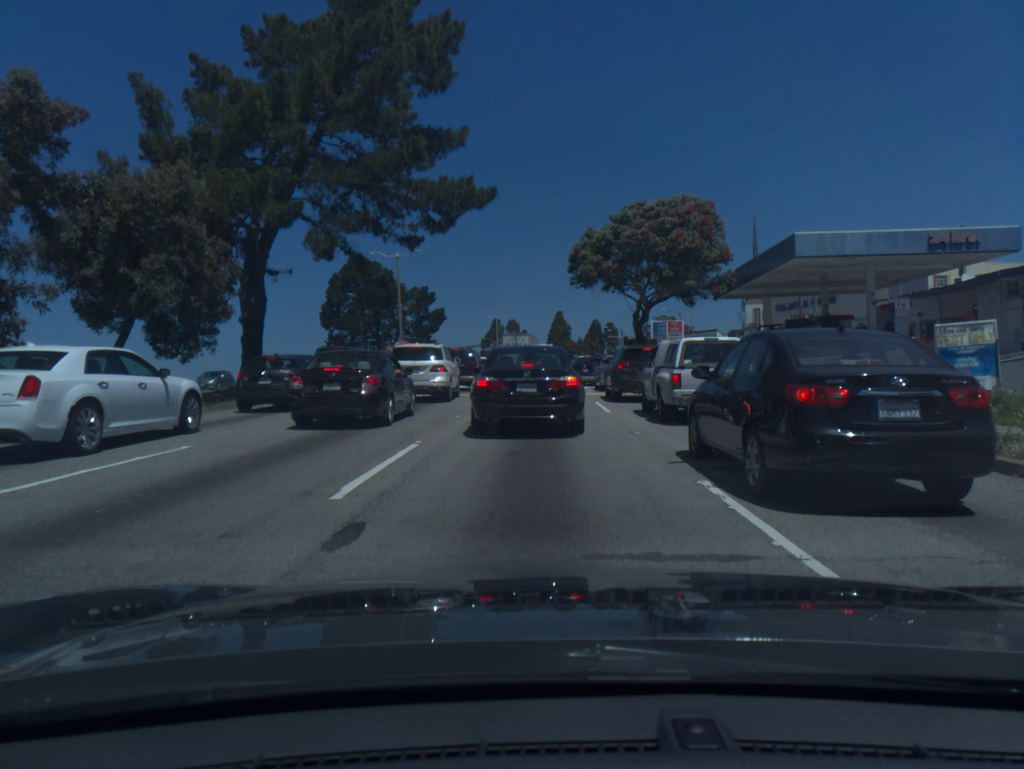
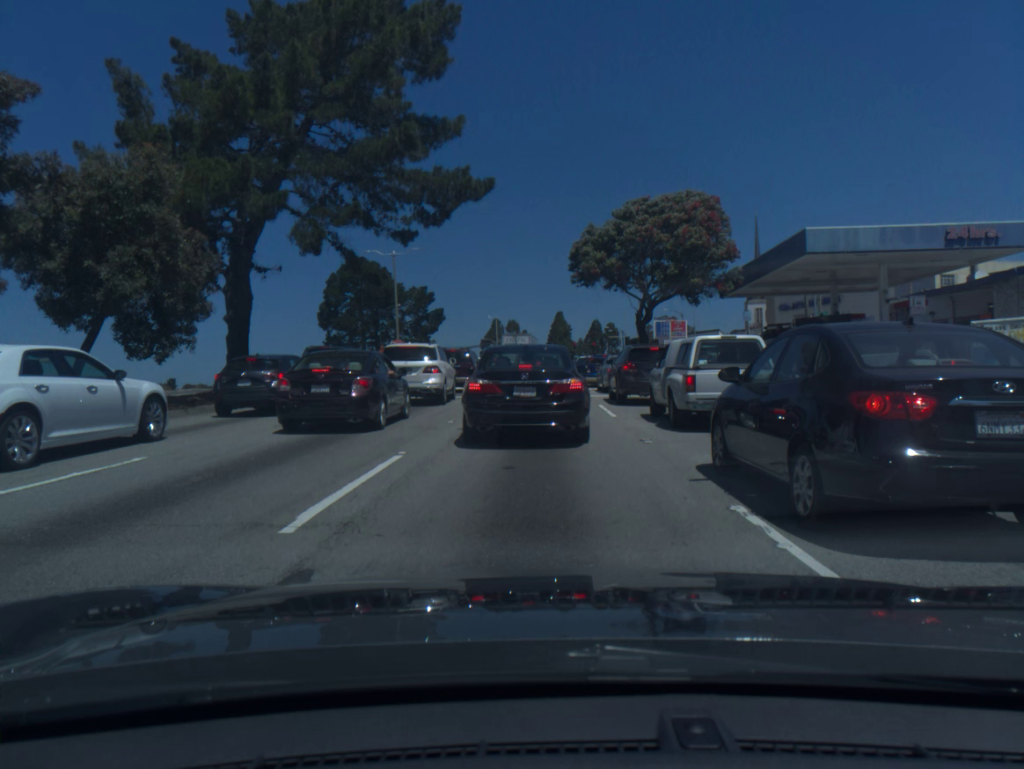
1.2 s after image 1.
(0.0, +1.3) m; 0°
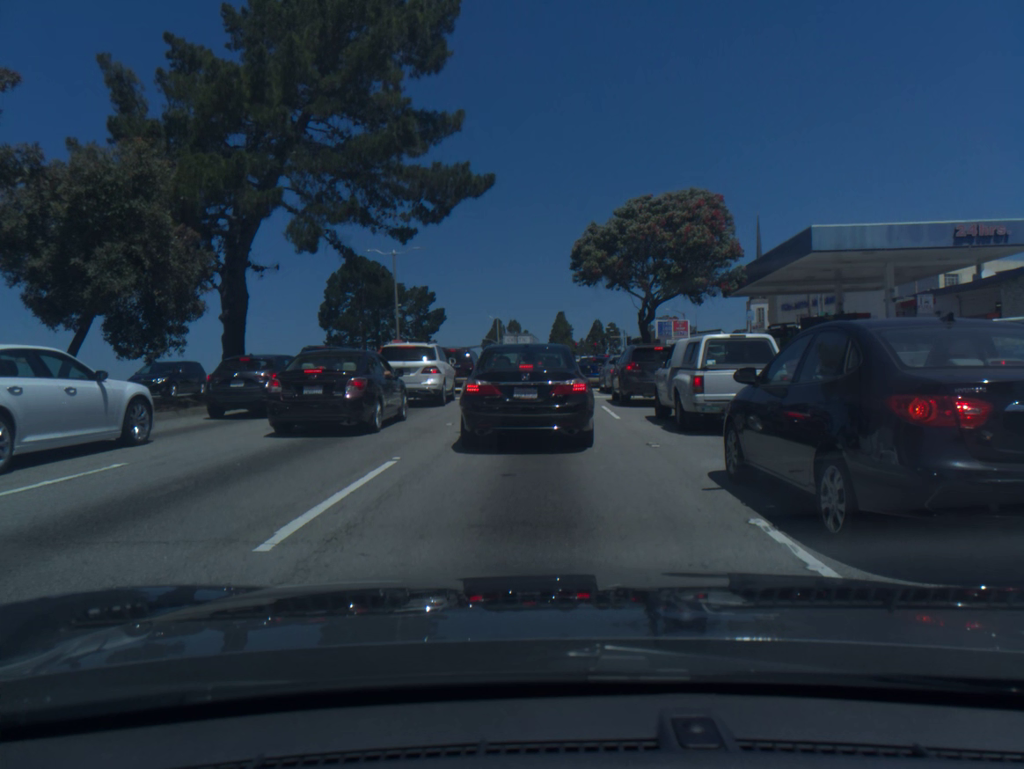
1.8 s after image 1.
(0.0, +0.5) m; 0°
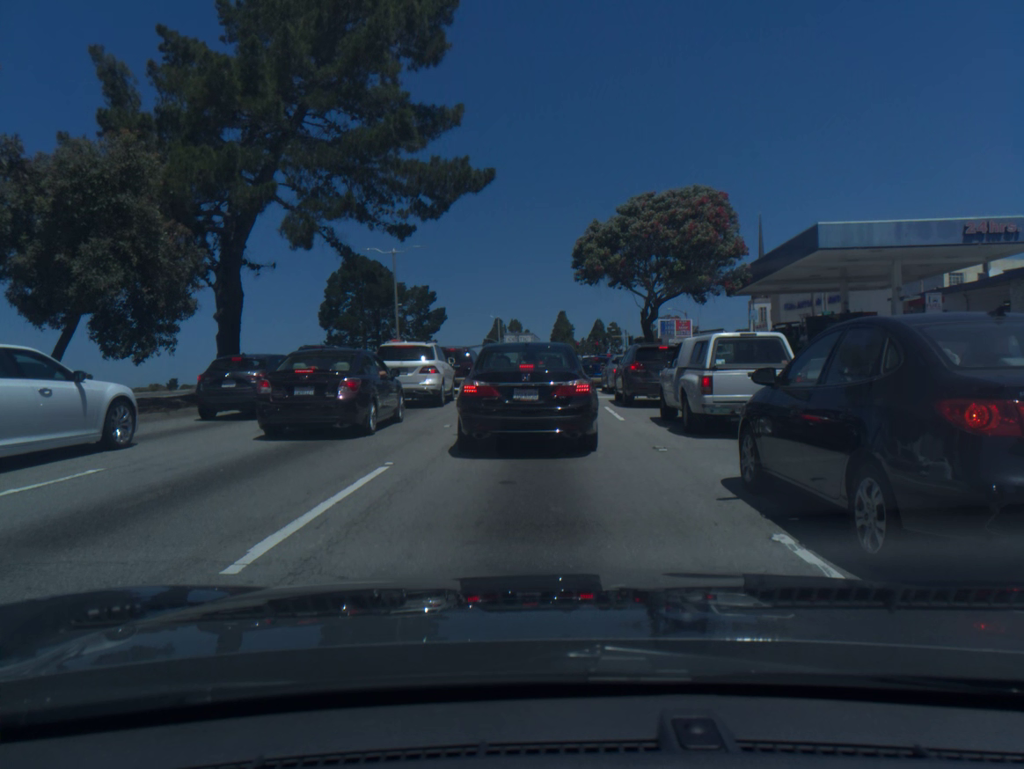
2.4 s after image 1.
(0.0, +0.5) m; 0°
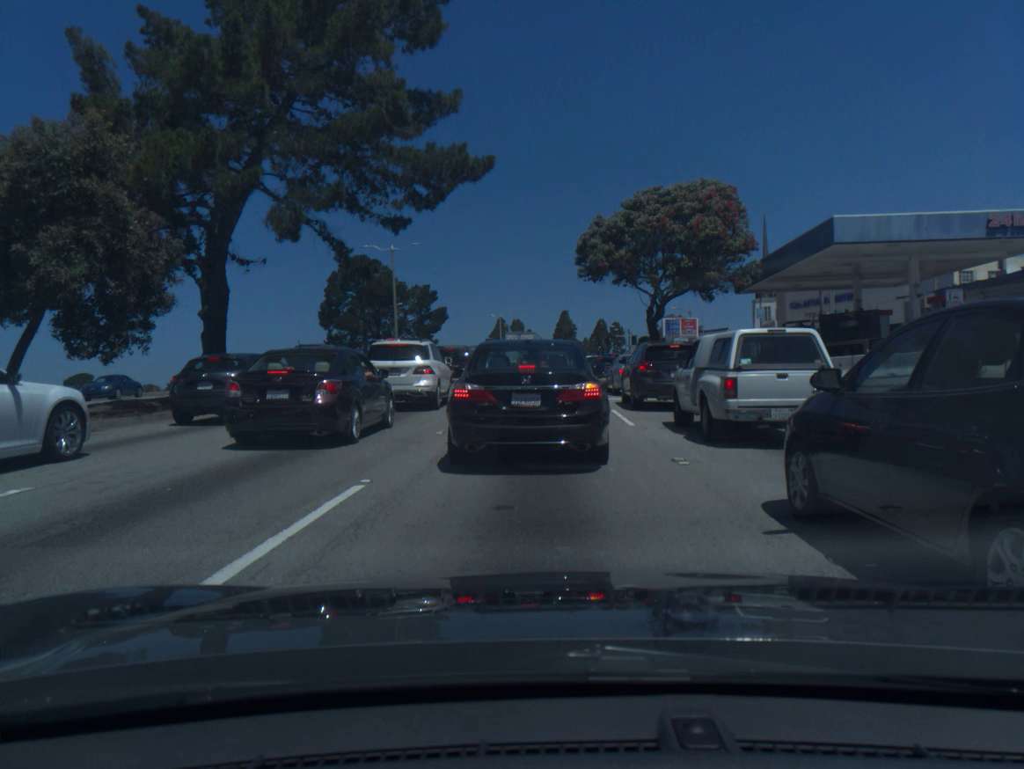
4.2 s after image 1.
(0.0, +1.3) m; 0°
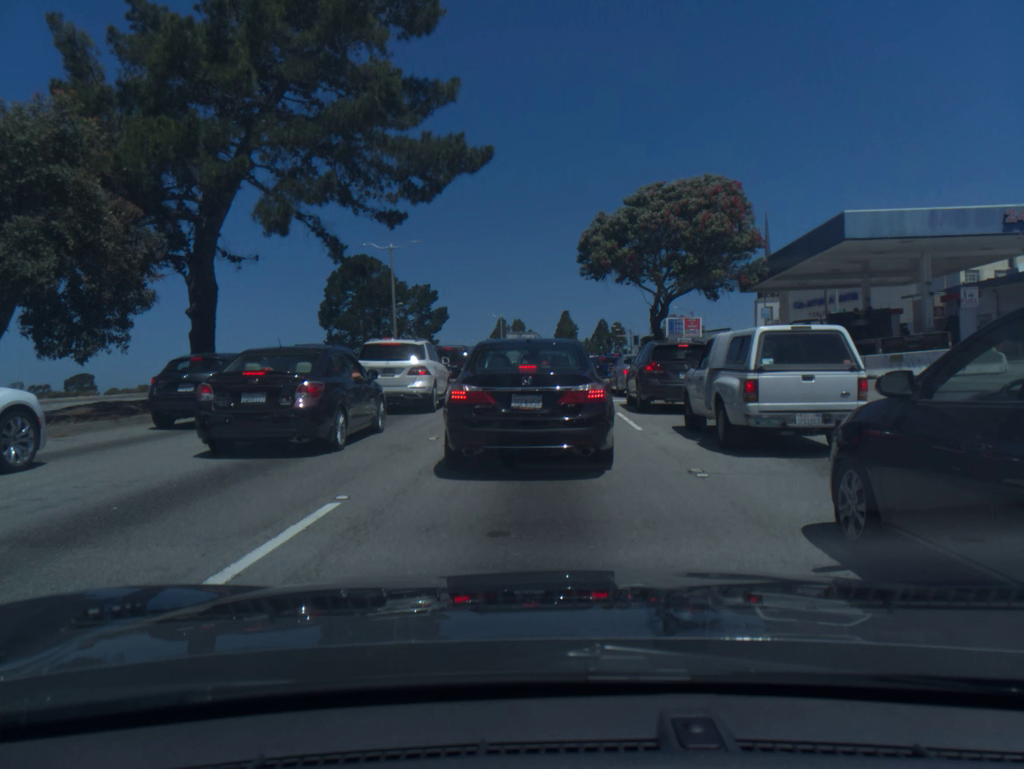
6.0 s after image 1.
(0.0, +0.9) m; 0°
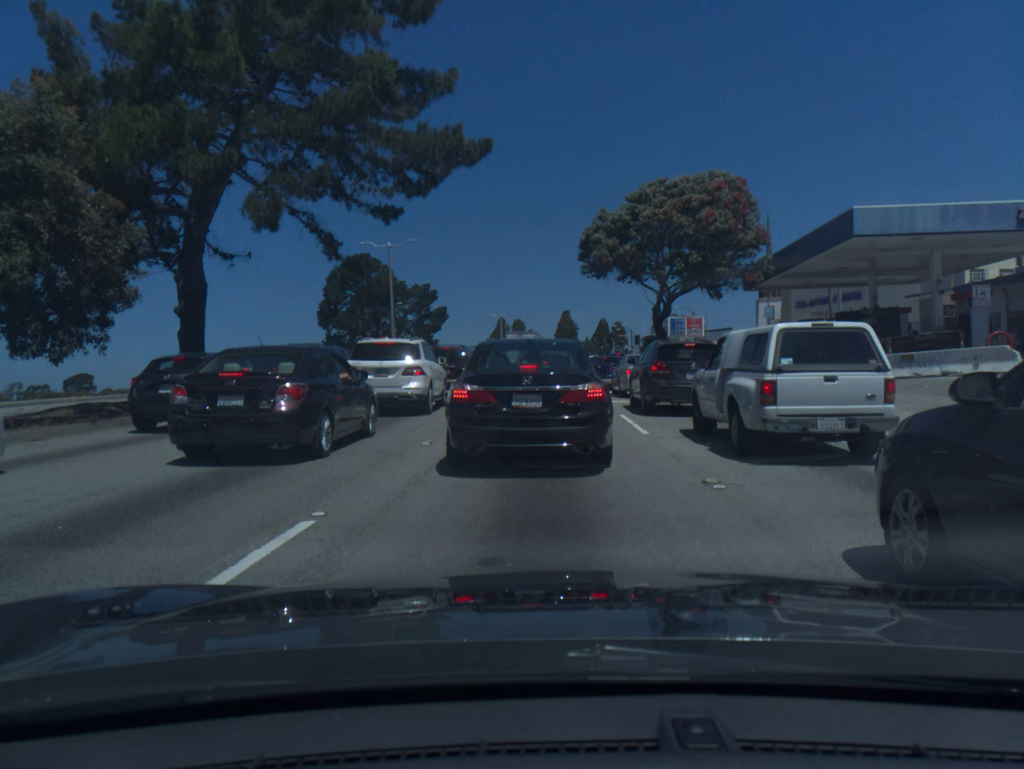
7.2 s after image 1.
(0.0, +0.7) m; 0°
